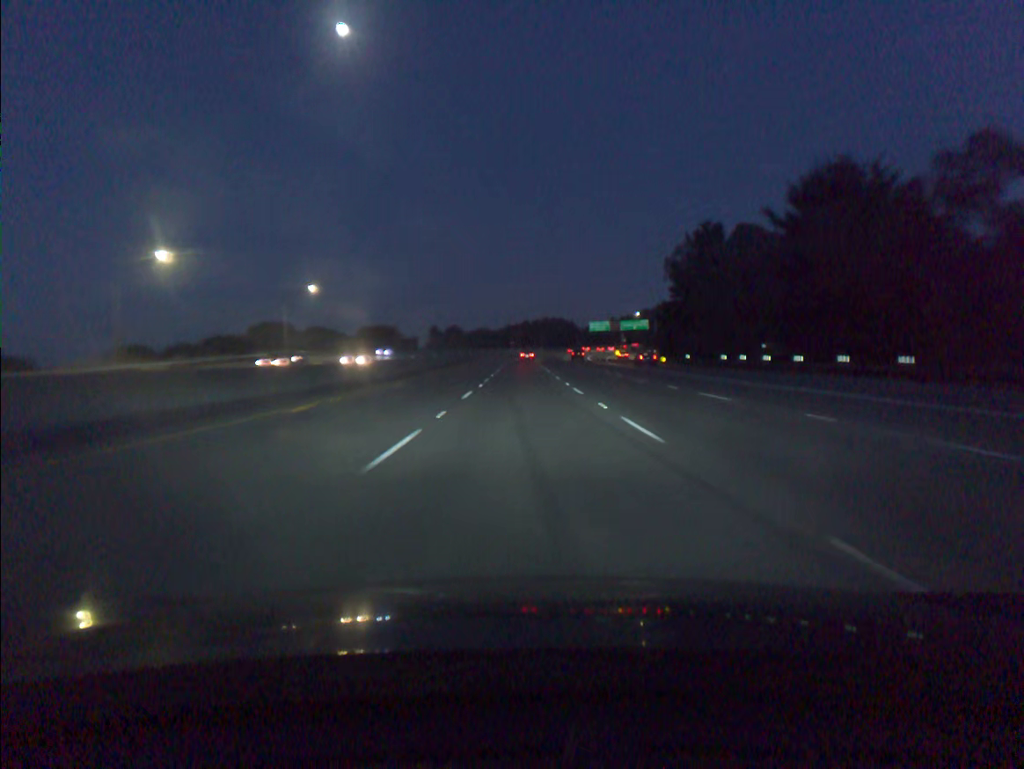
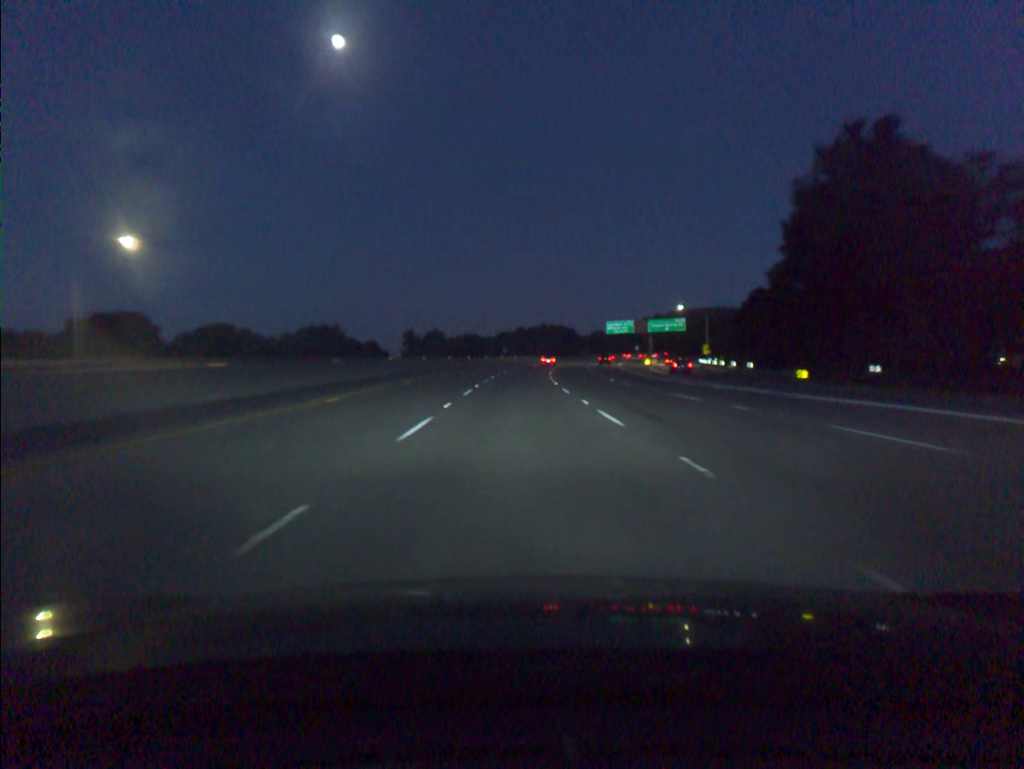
(+0.2, +54.0) m; 0°
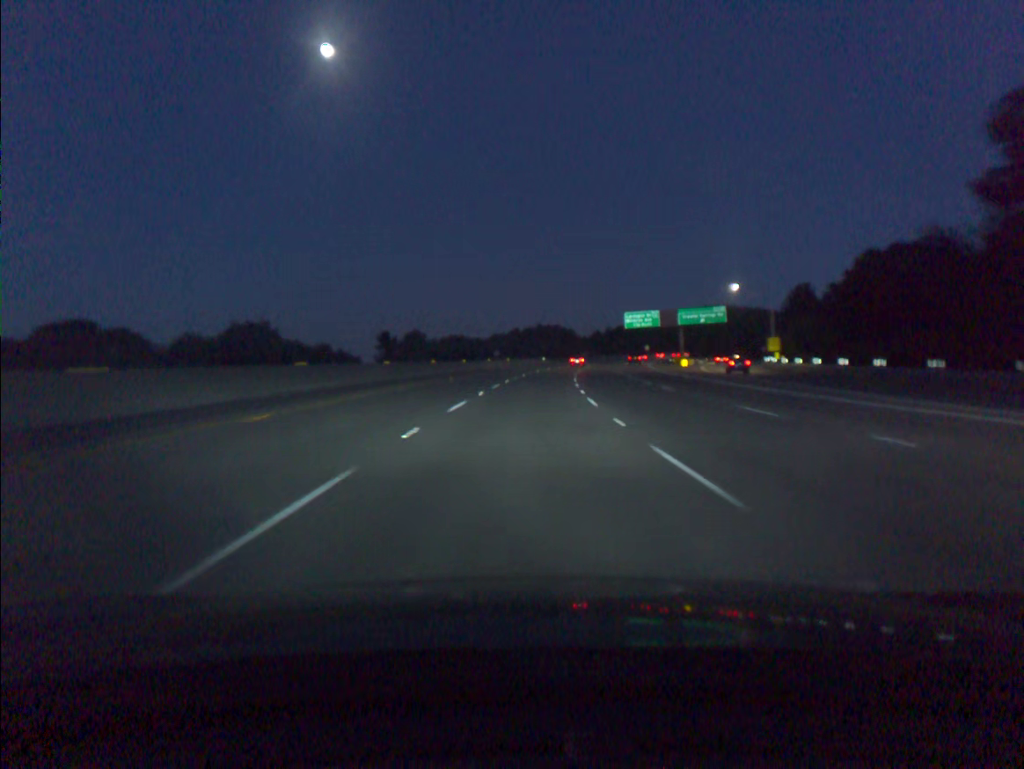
(+0.1, +36.0) m; 0°
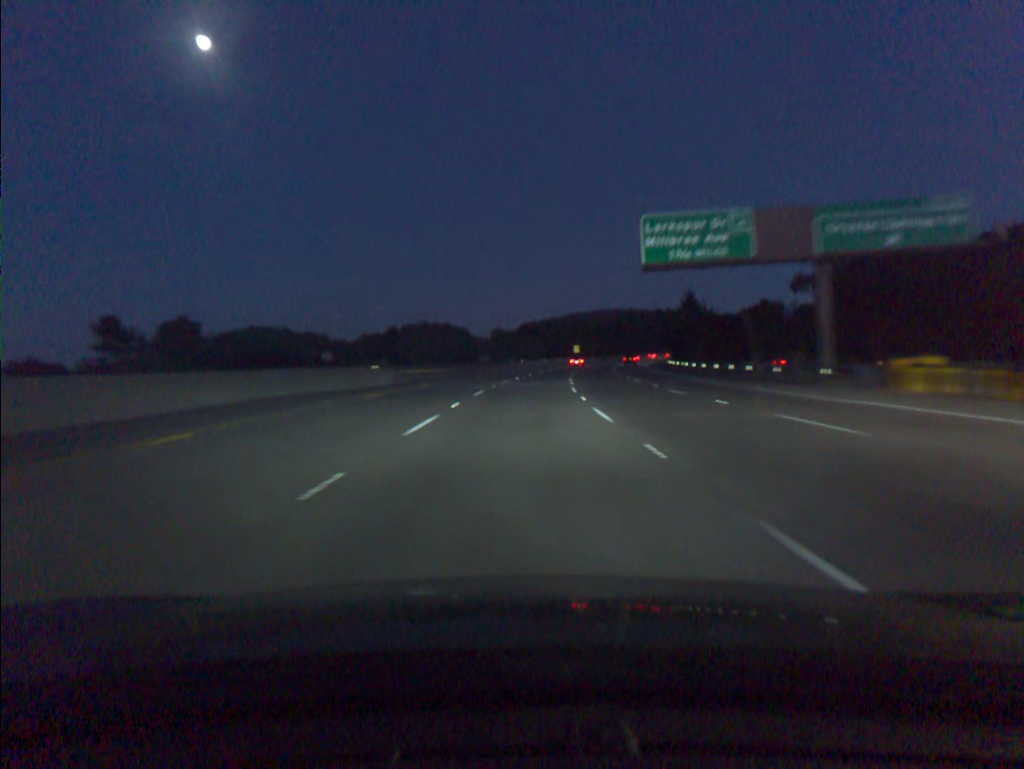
(+5.9, +90.3) m; +8°
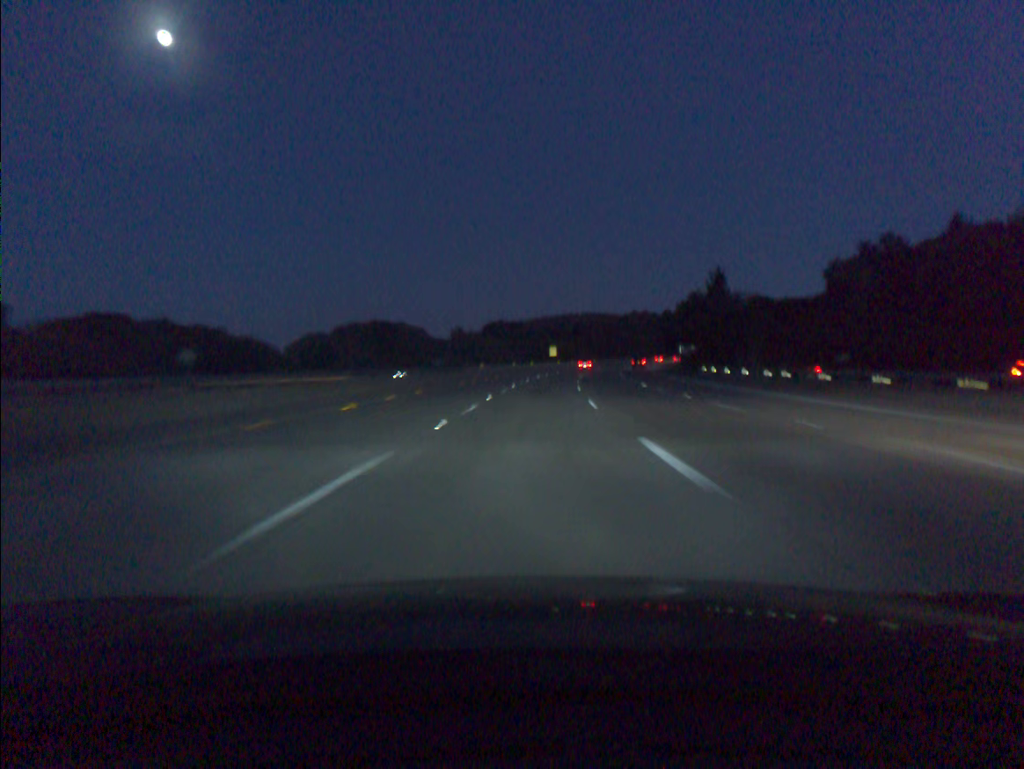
(+0.8, +36.4) m; +3°
